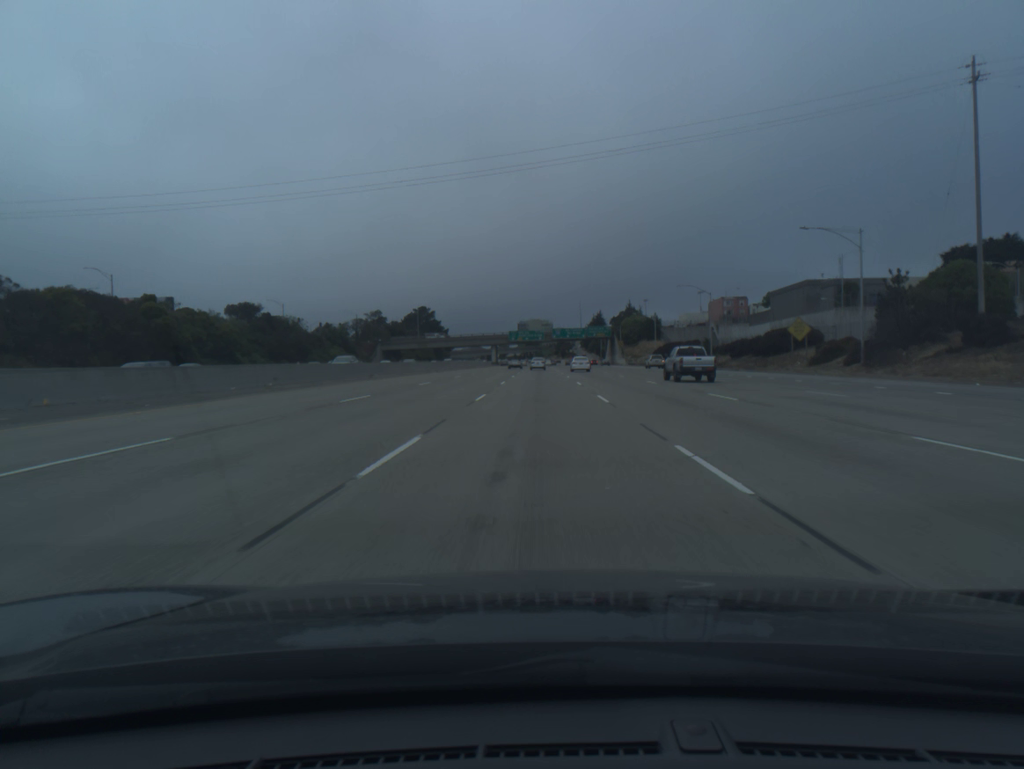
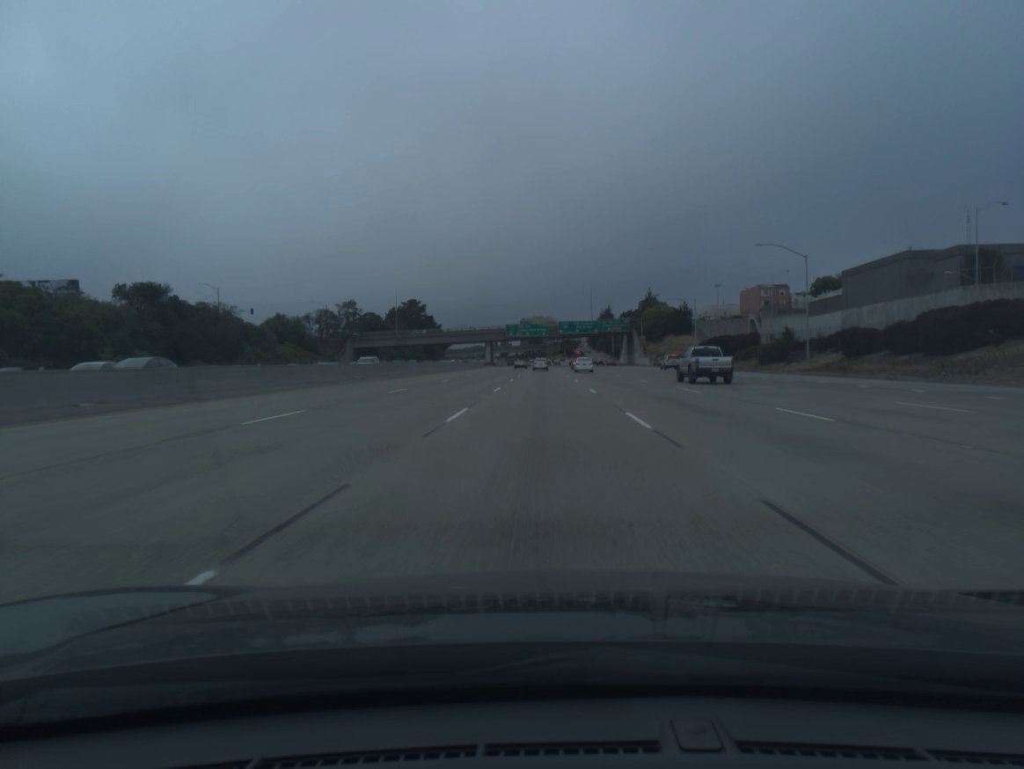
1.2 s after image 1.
(-0.1, +36.2) m; 0°
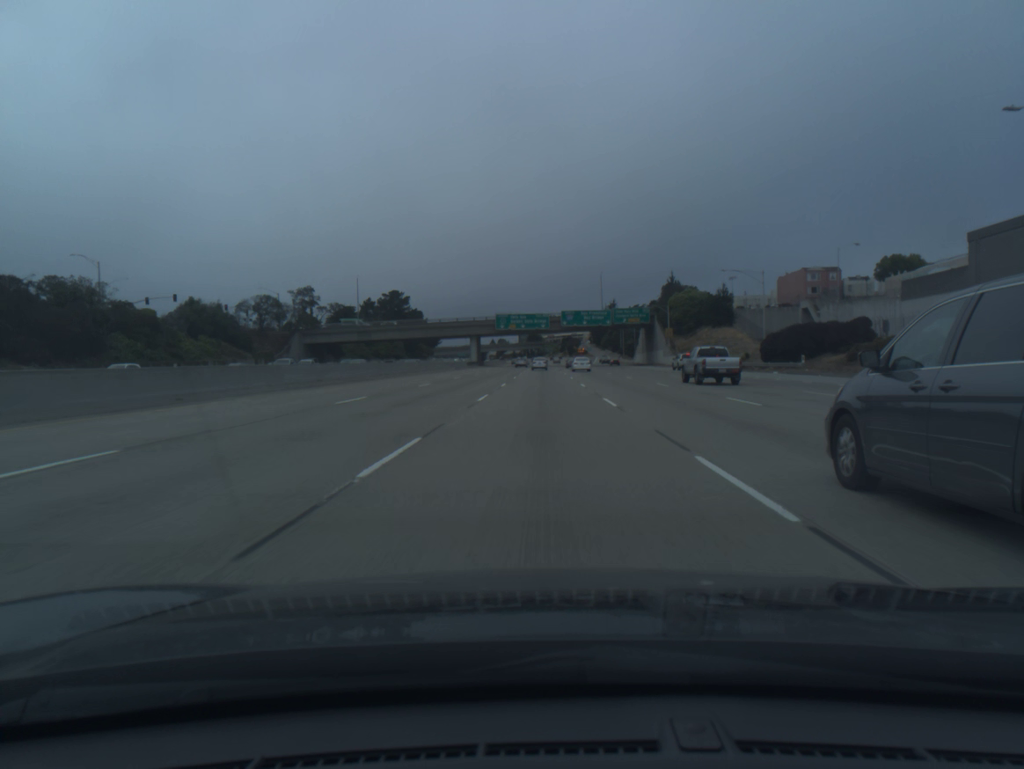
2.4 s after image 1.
(0.0, +36.2) m; 0°
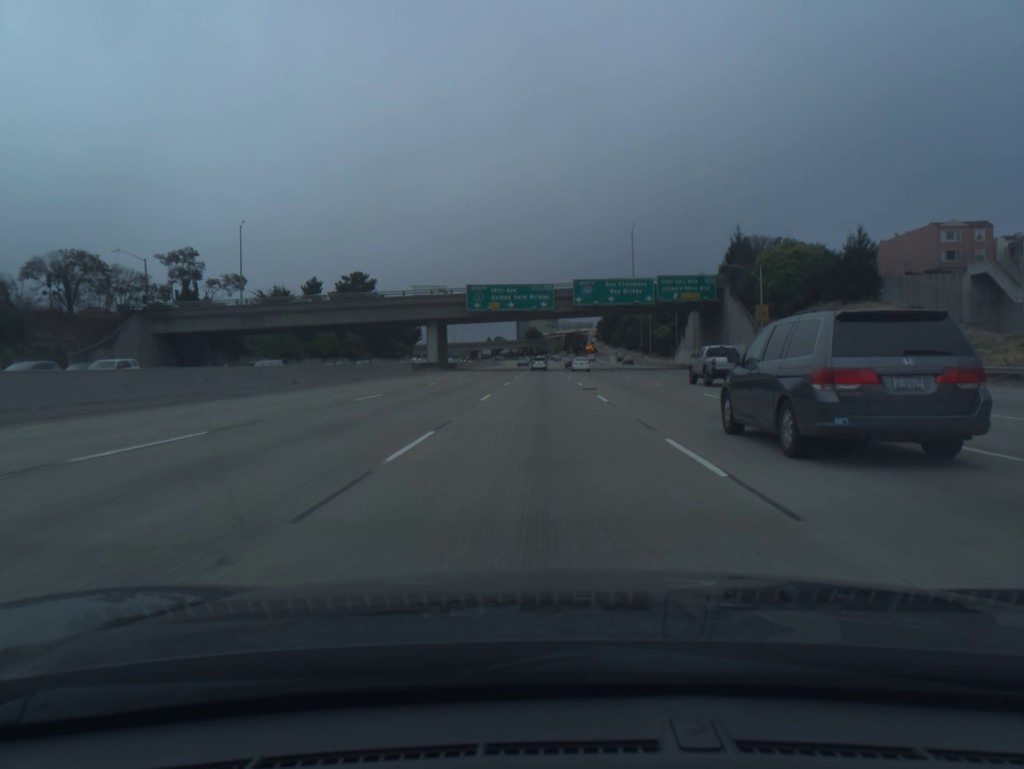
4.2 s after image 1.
(0.0, +54.4) m; 0°
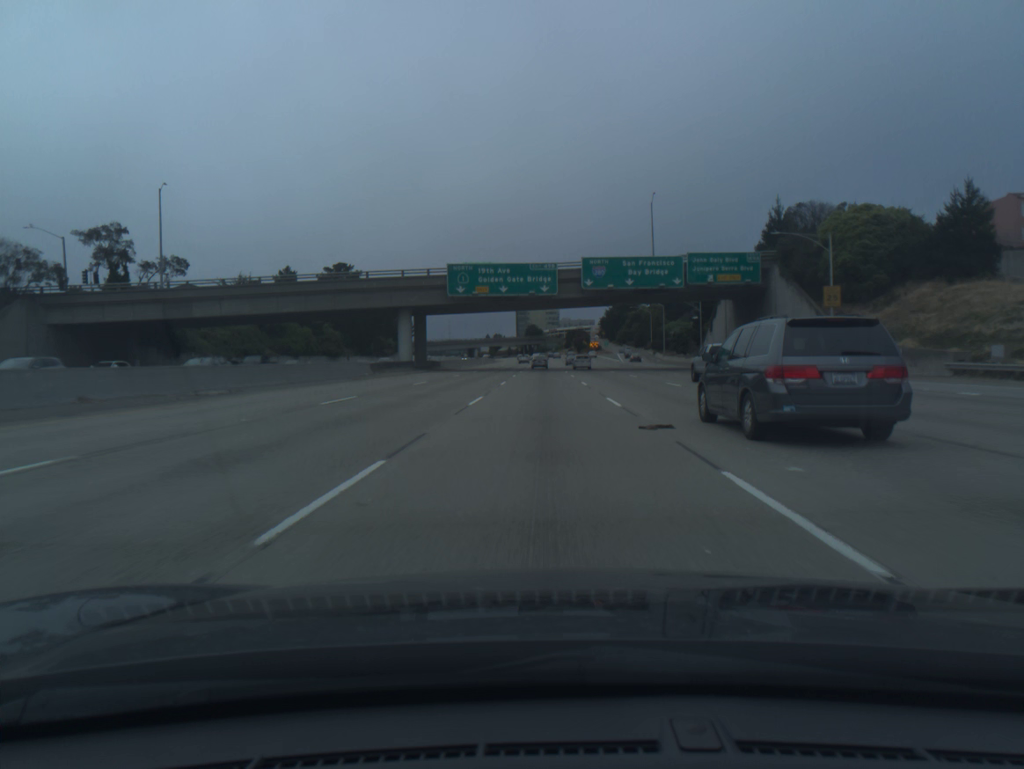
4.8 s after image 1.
(0.0, +18.2) m; 0°
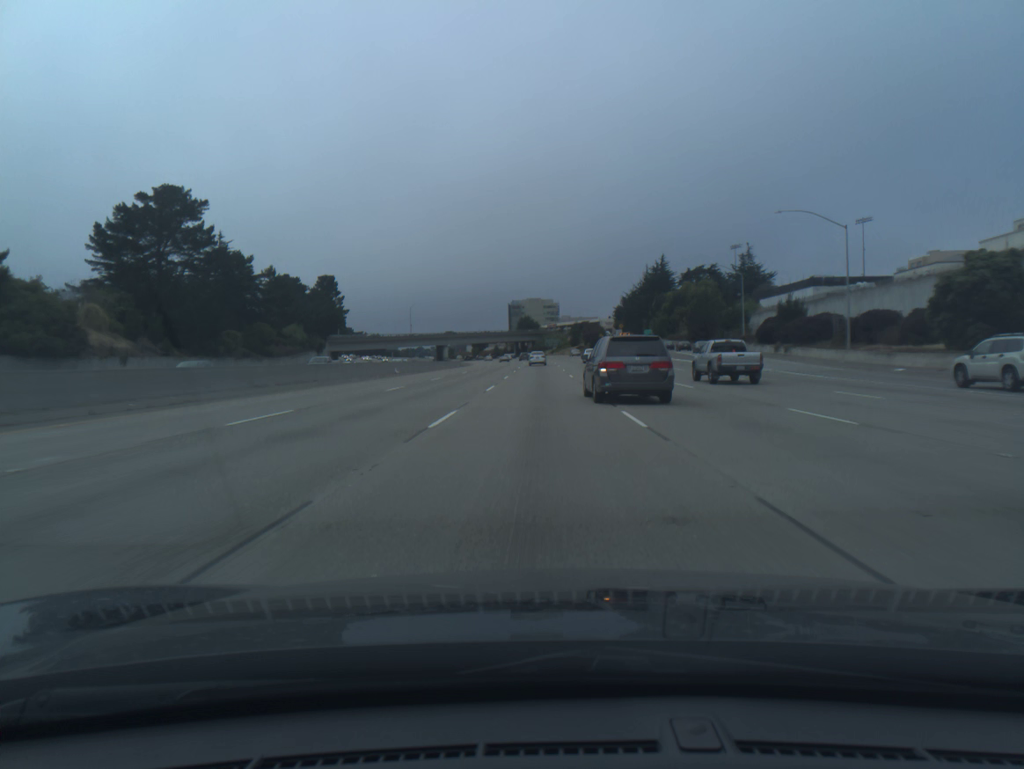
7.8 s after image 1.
(+0.2, +91.0) m; 0°
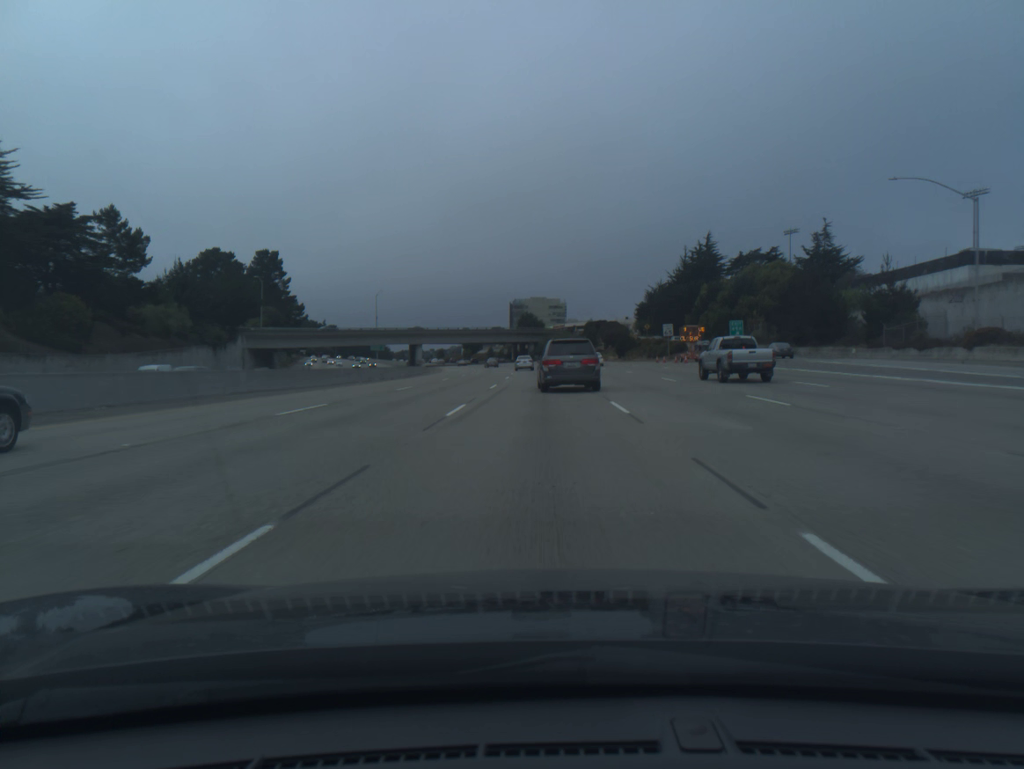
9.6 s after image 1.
(-0.2, +54.6) m; 0°
